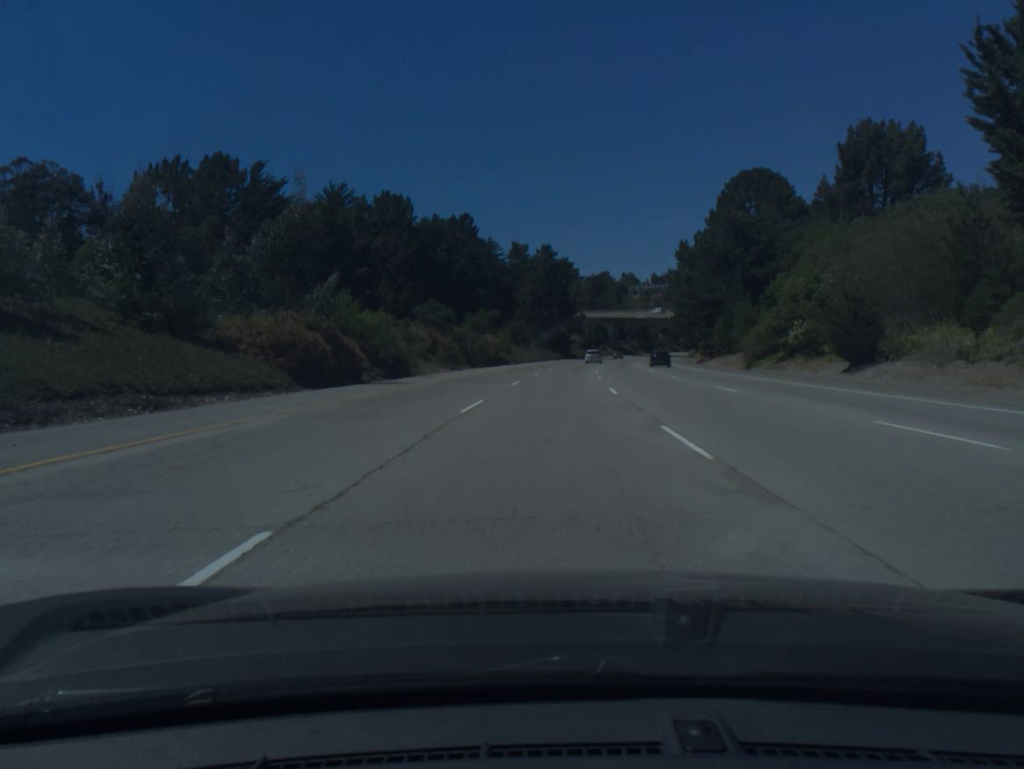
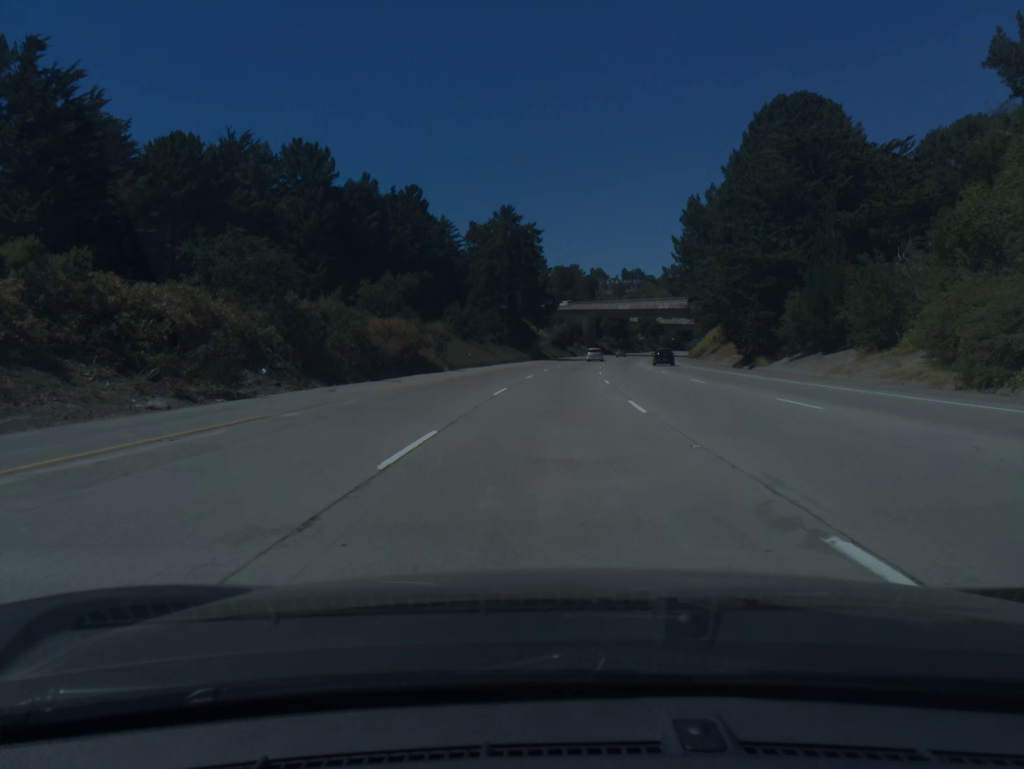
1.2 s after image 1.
(+0.8, +37.1) m; +2°
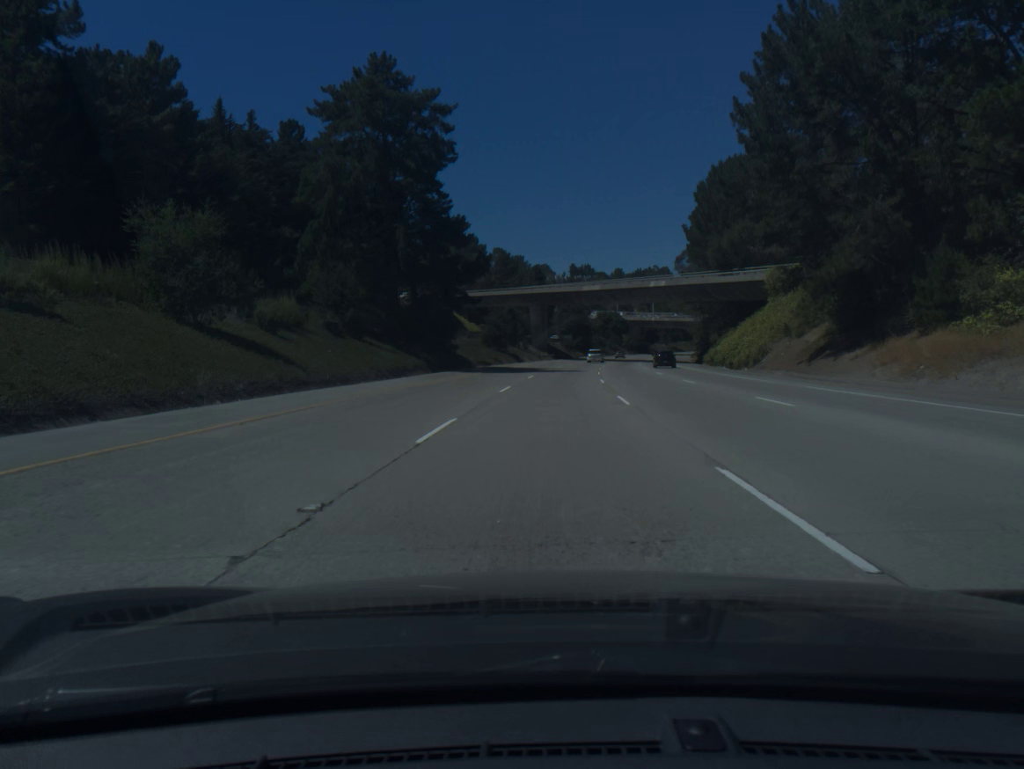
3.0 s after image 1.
(+2.1, +55.5) m; +4°
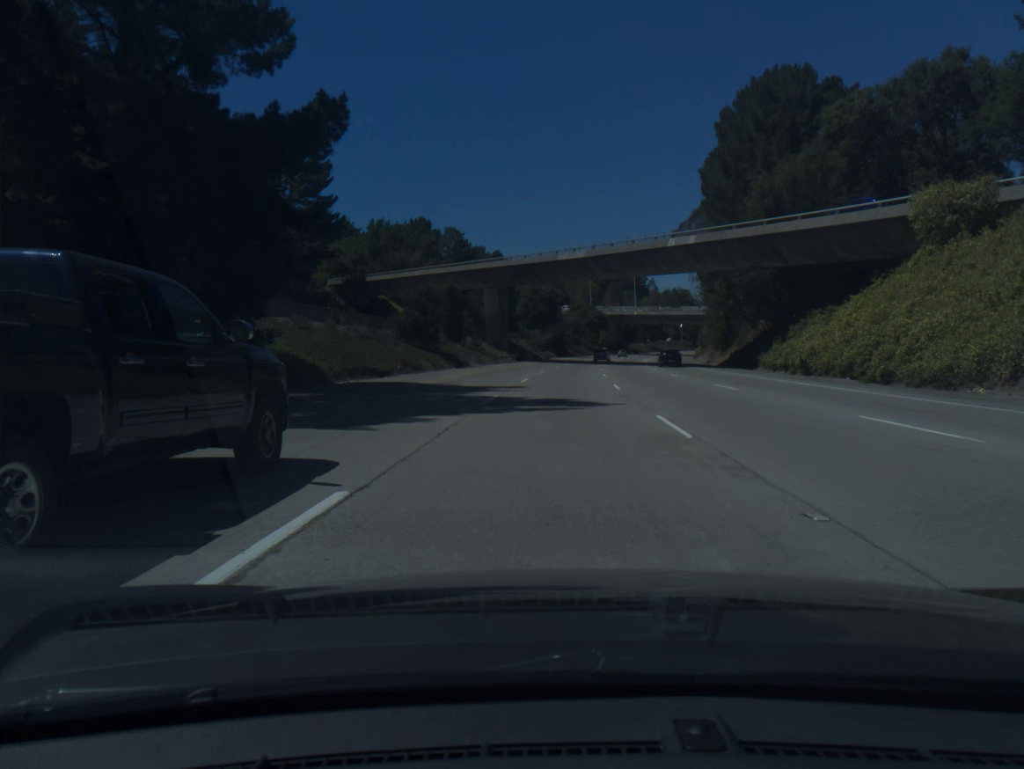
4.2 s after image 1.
(+0.8, +37.1) m; +2°
